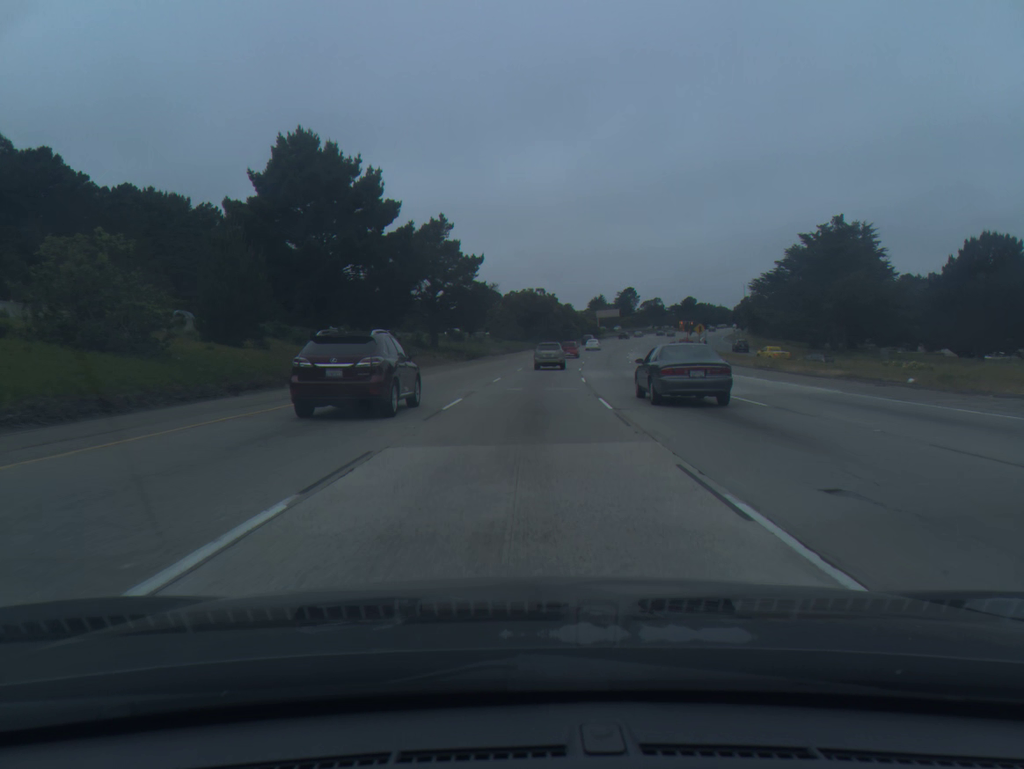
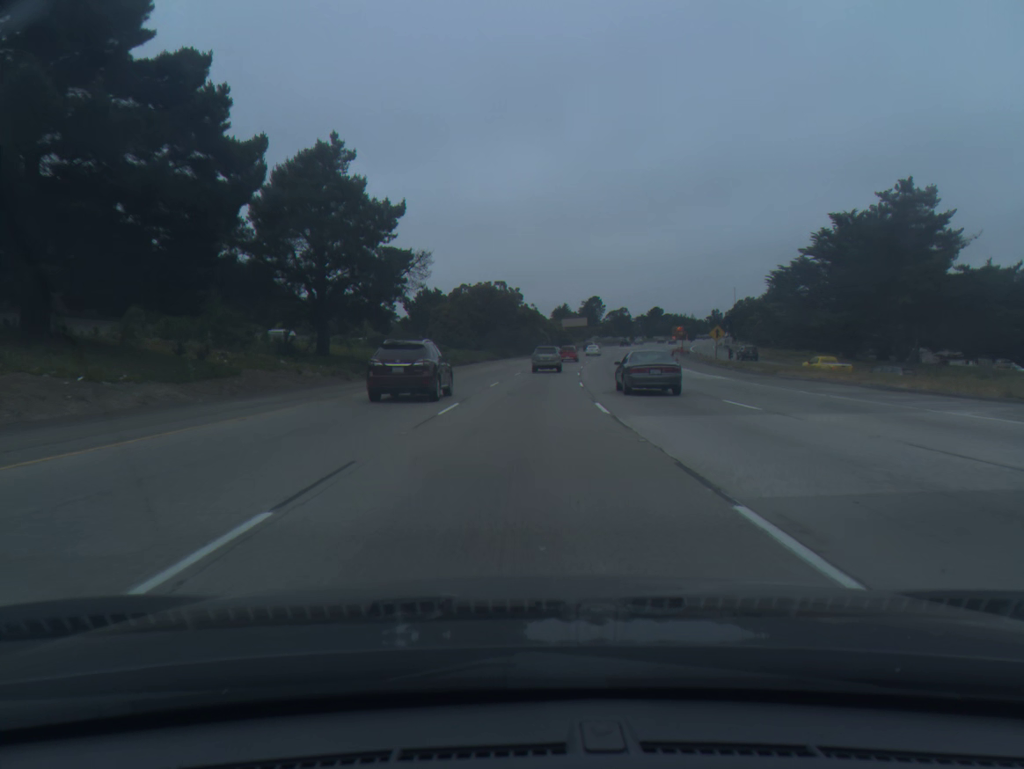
(+0.7, +29.2) m; +3°
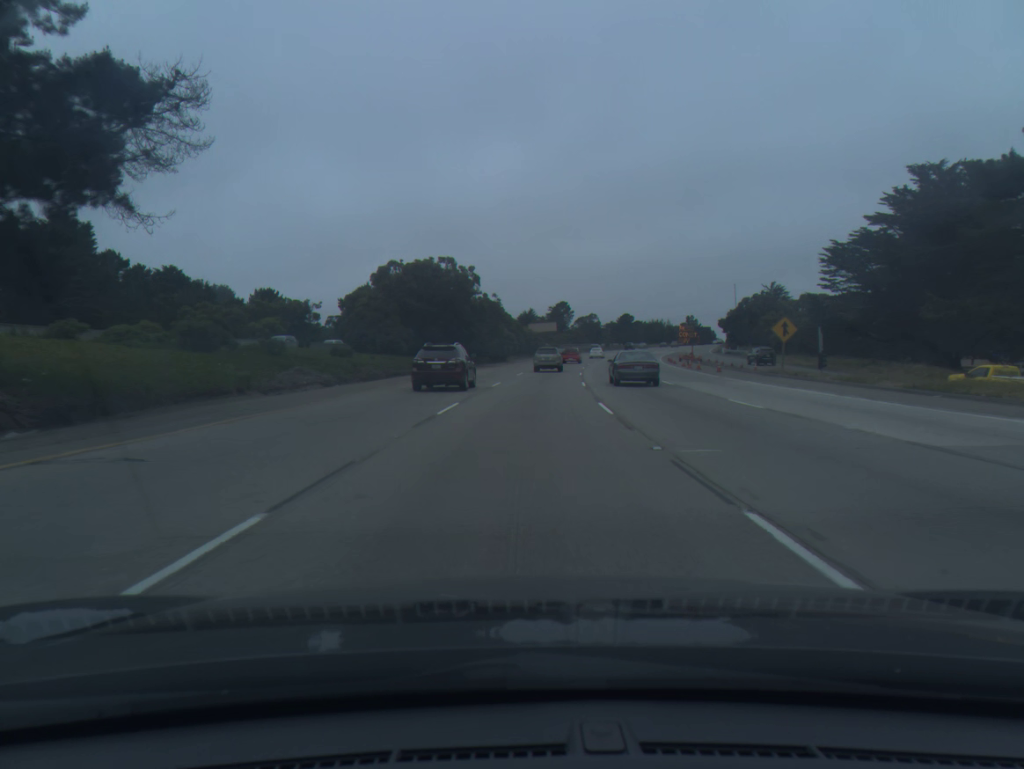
(+0.7, +29.4) m; +3°
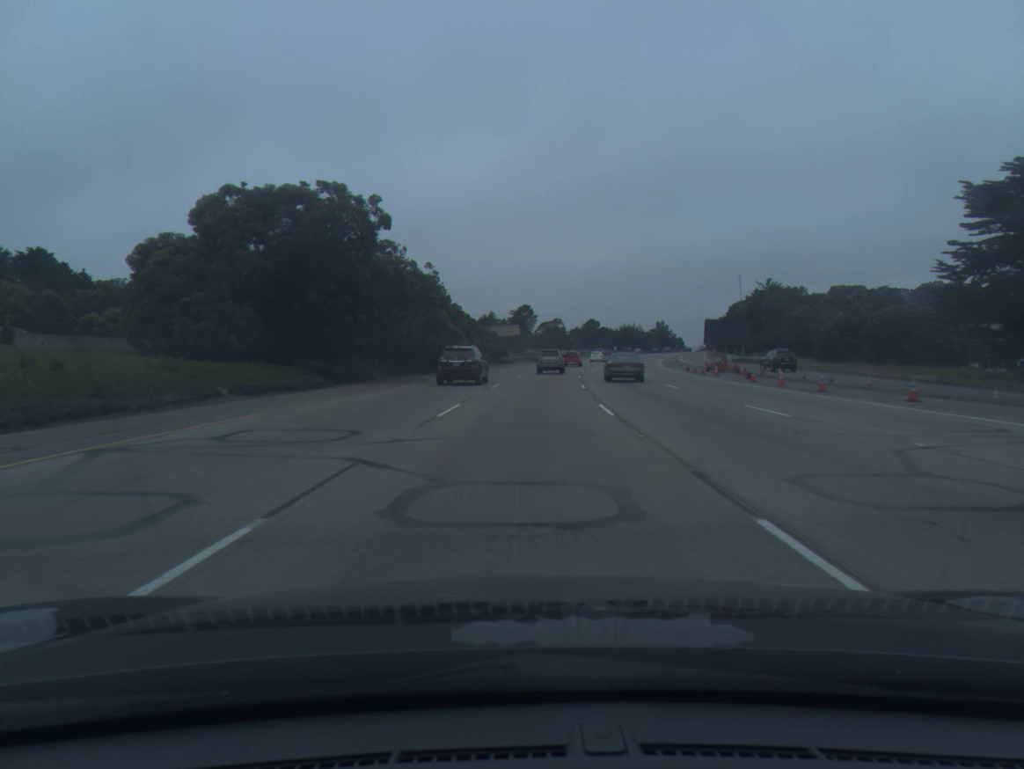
(+0.7, +29.5) m; +3°
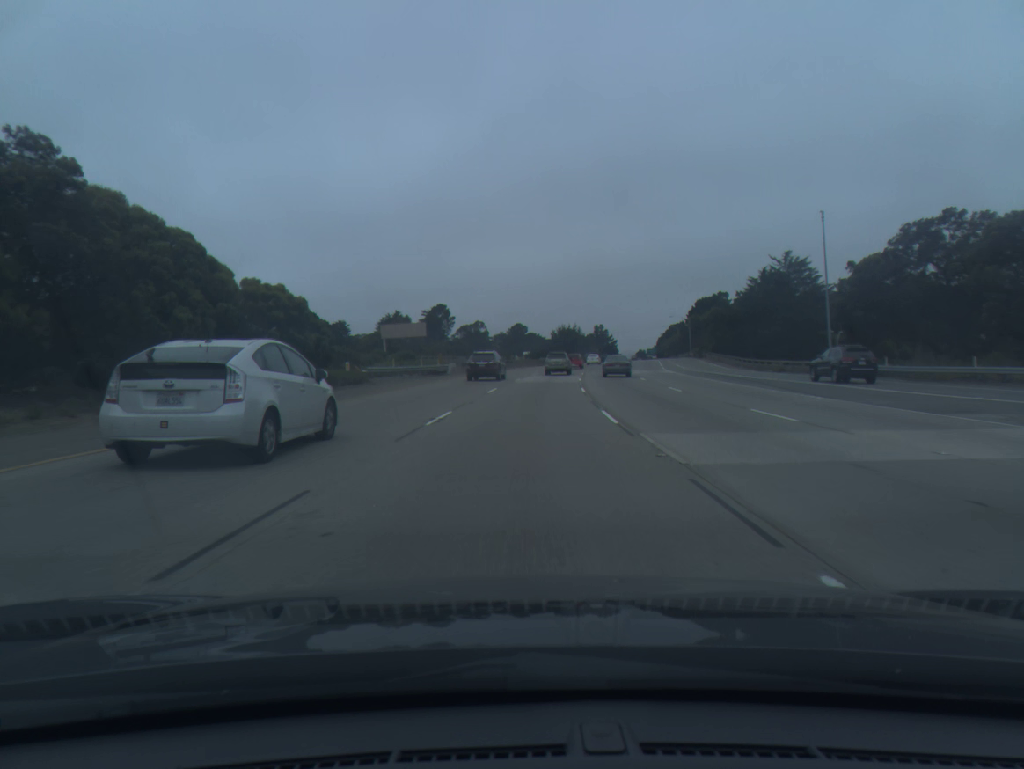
(+3.0, +59.6) m; +6°
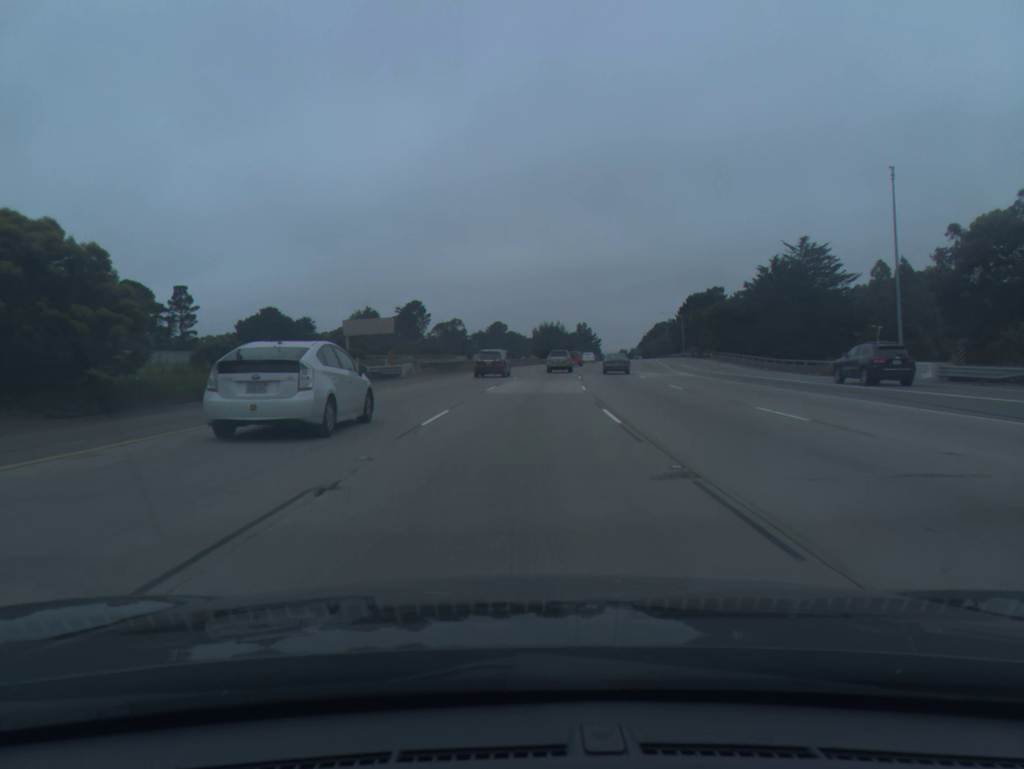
(+0.2, +15.1) m; +1°
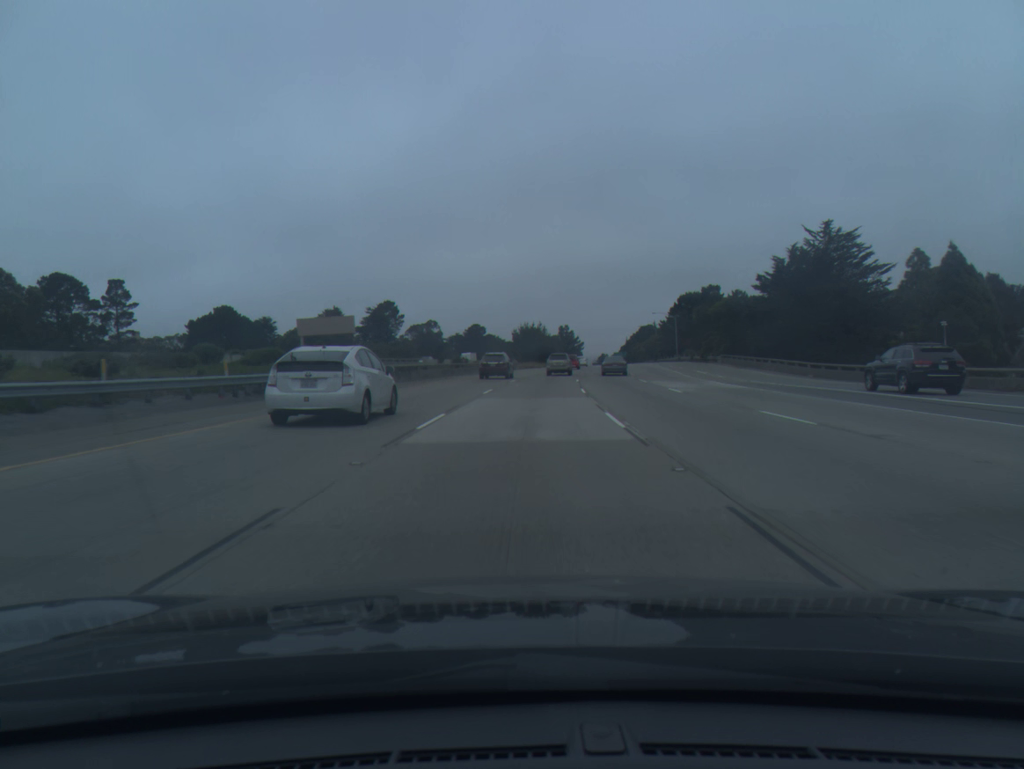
(+0.2, +15.2) m; +1°
